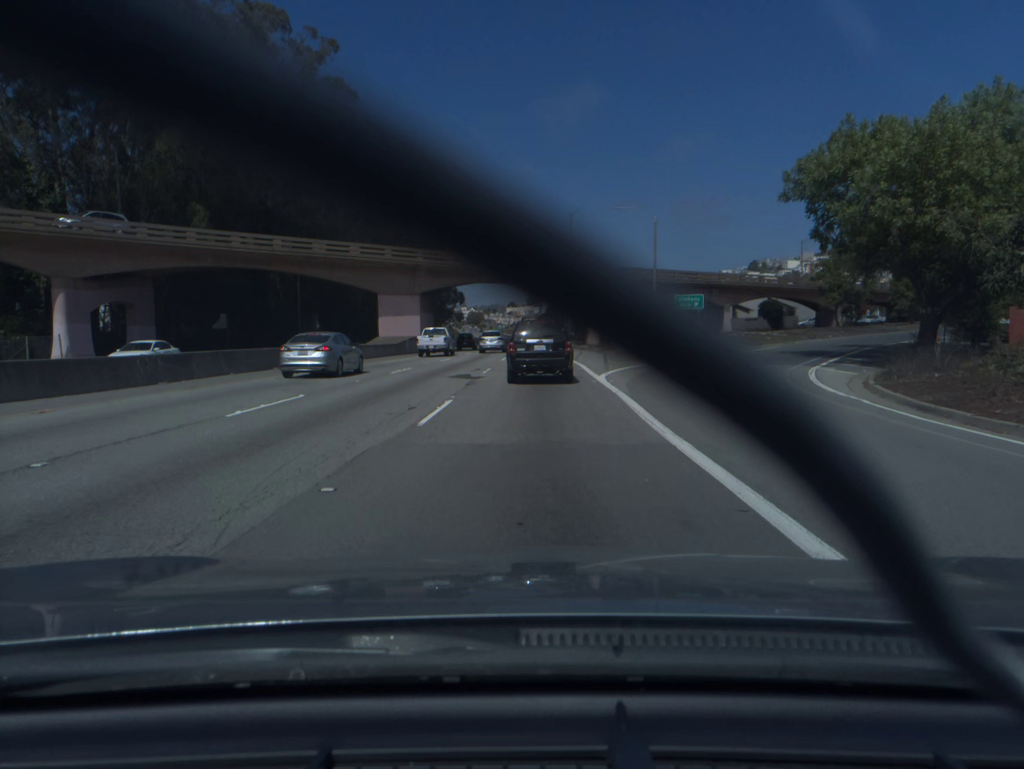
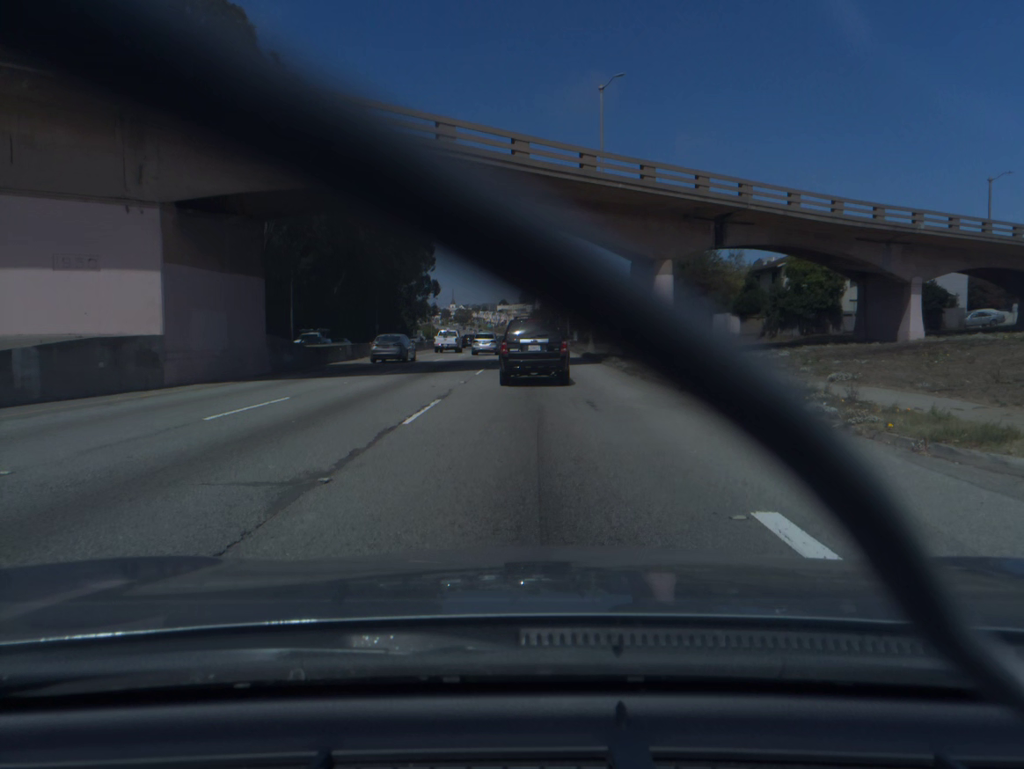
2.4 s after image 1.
(+0.4, +44.8) m; +1°
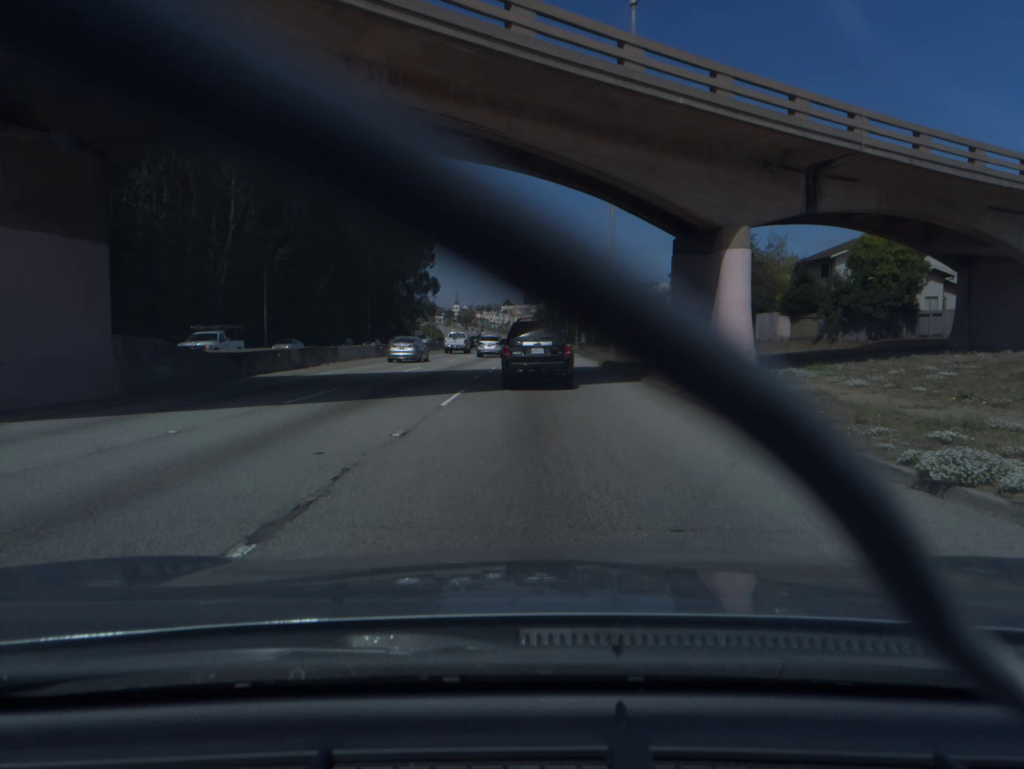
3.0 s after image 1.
(0.0, +11.1) m; 0°
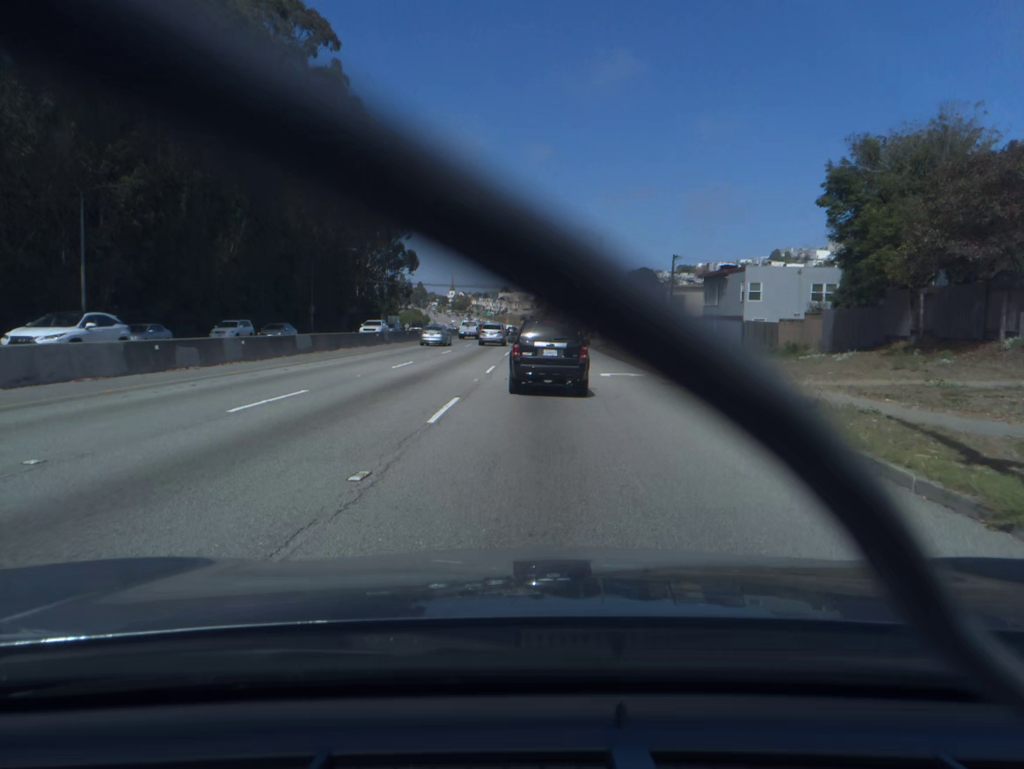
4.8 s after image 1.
(-0.1, +33.0) m; 0°
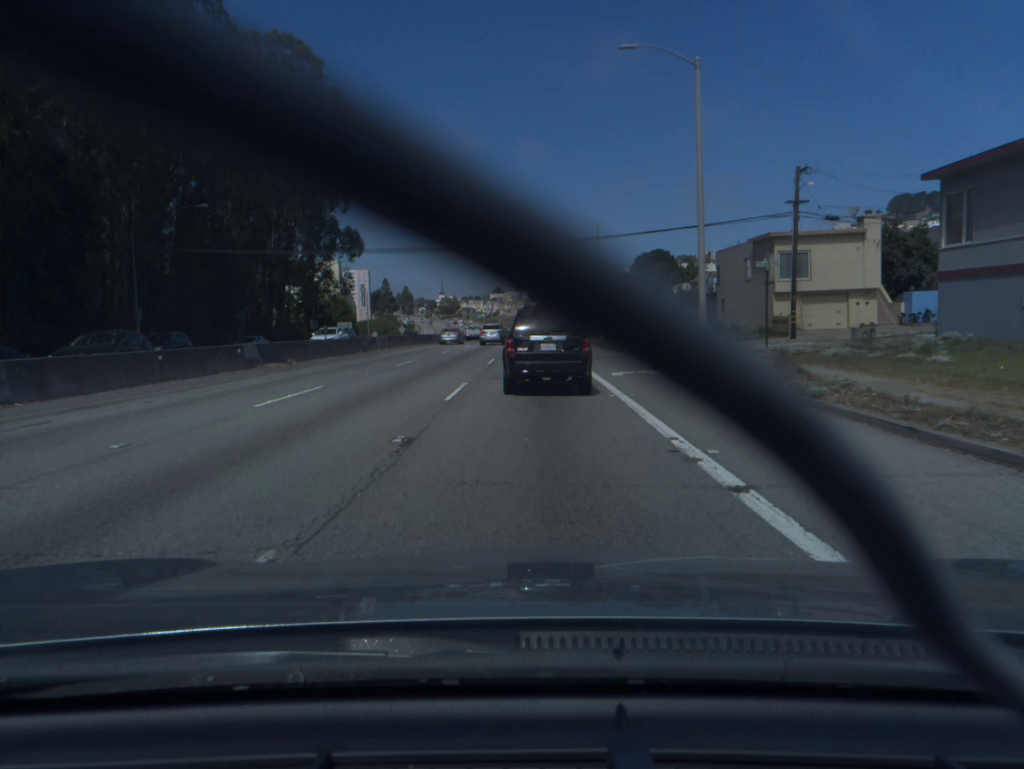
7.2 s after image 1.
(+0.3, +42.3) m; 0°
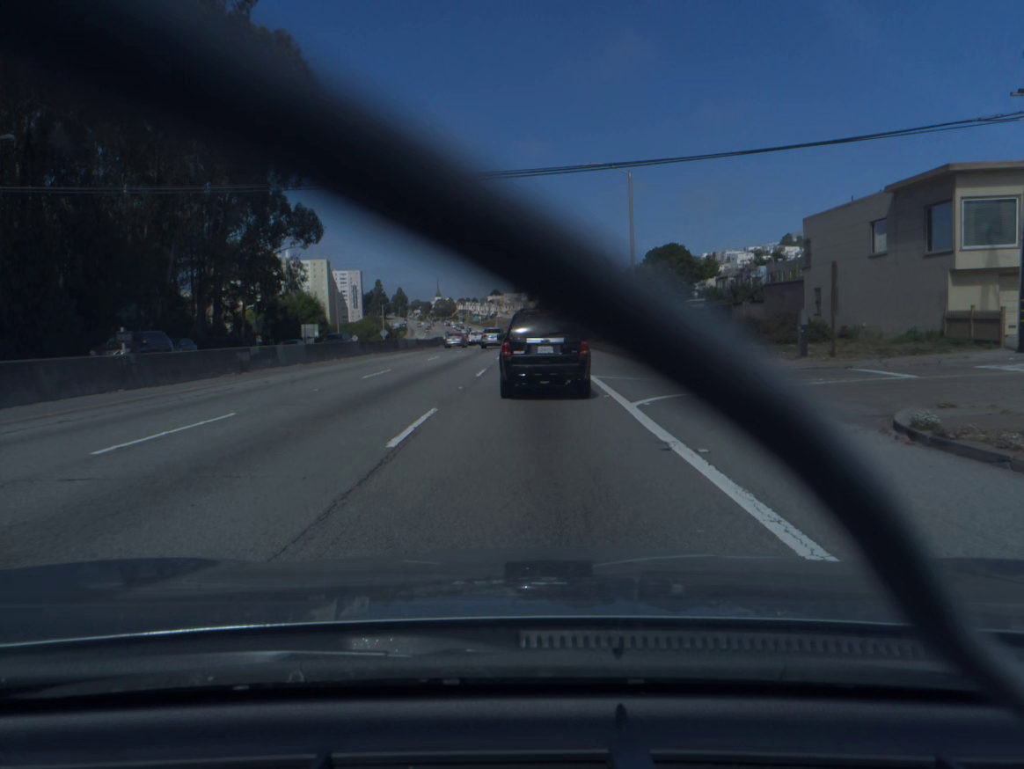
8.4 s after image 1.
(0.0, +20.3) m; 0°
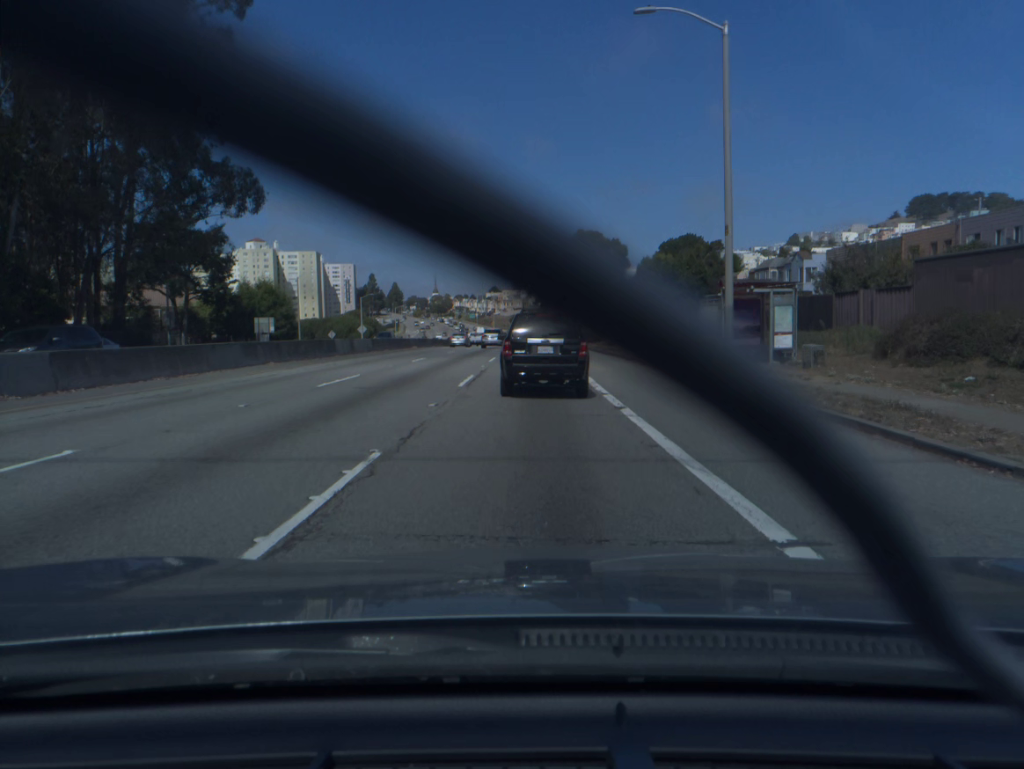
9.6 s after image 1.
(0.0, +19.7) m; 0°
